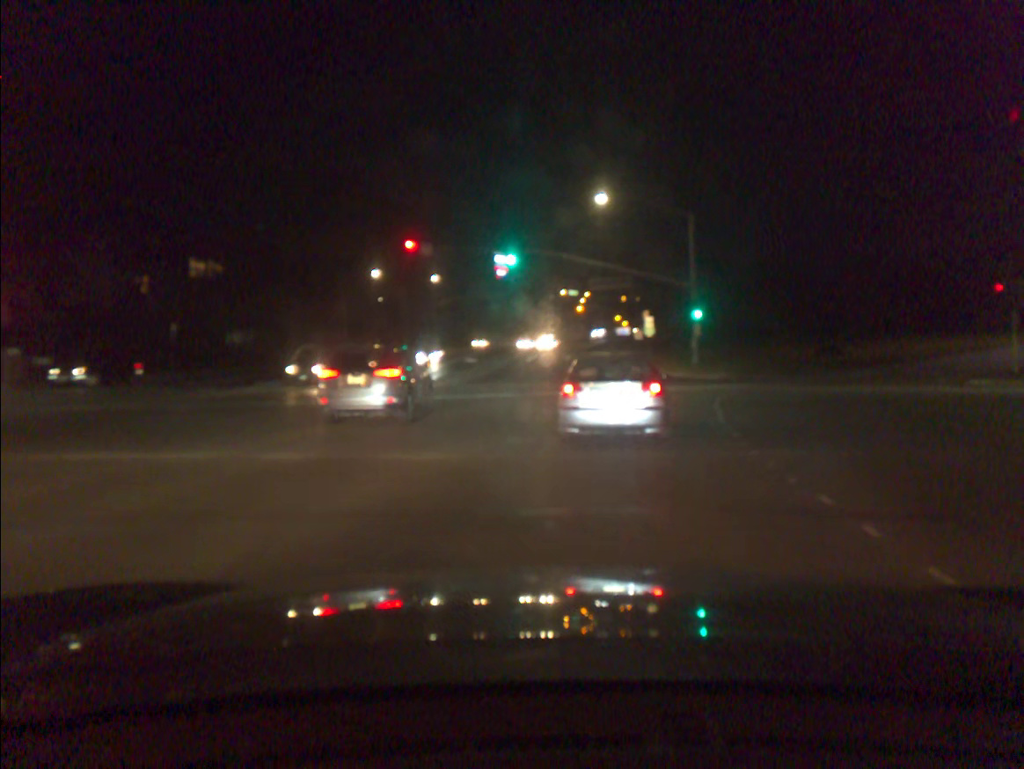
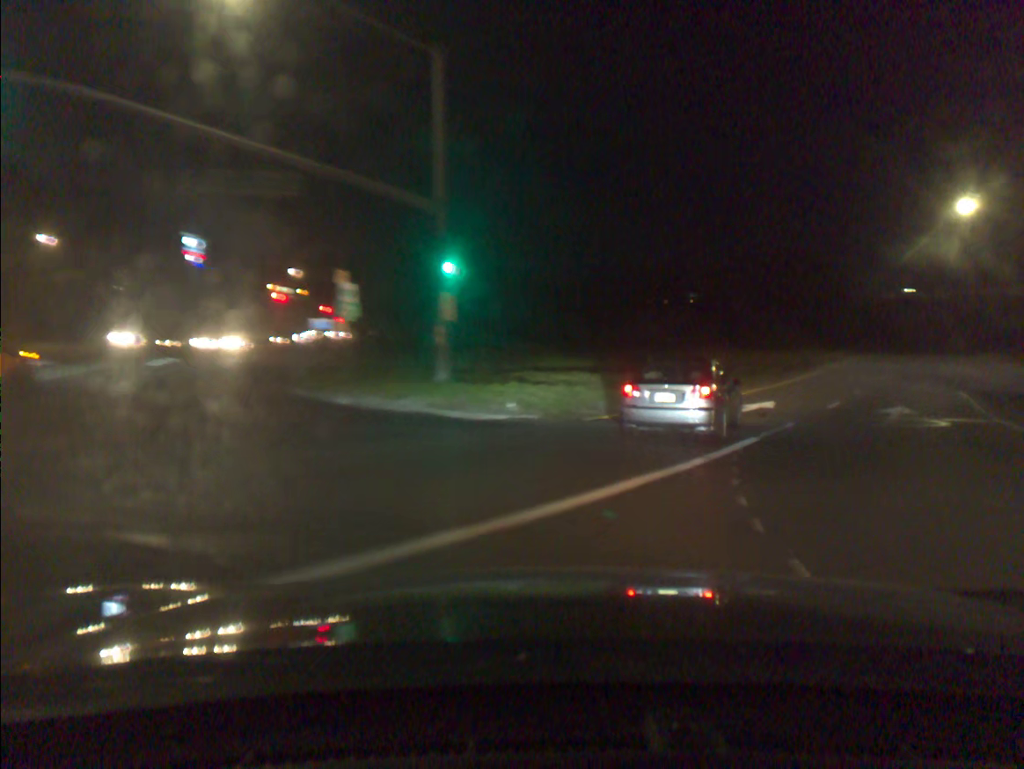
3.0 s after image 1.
(+4.1, +25.6) m; +20°
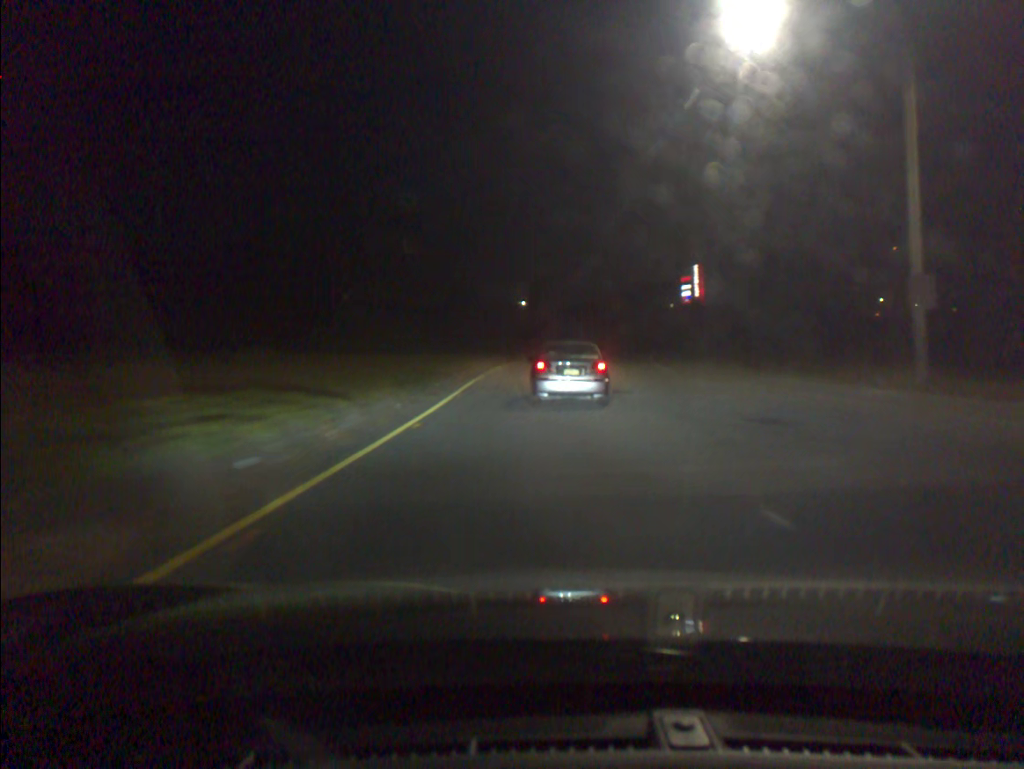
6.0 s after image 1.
(+10.3, +32.1) m; +25°
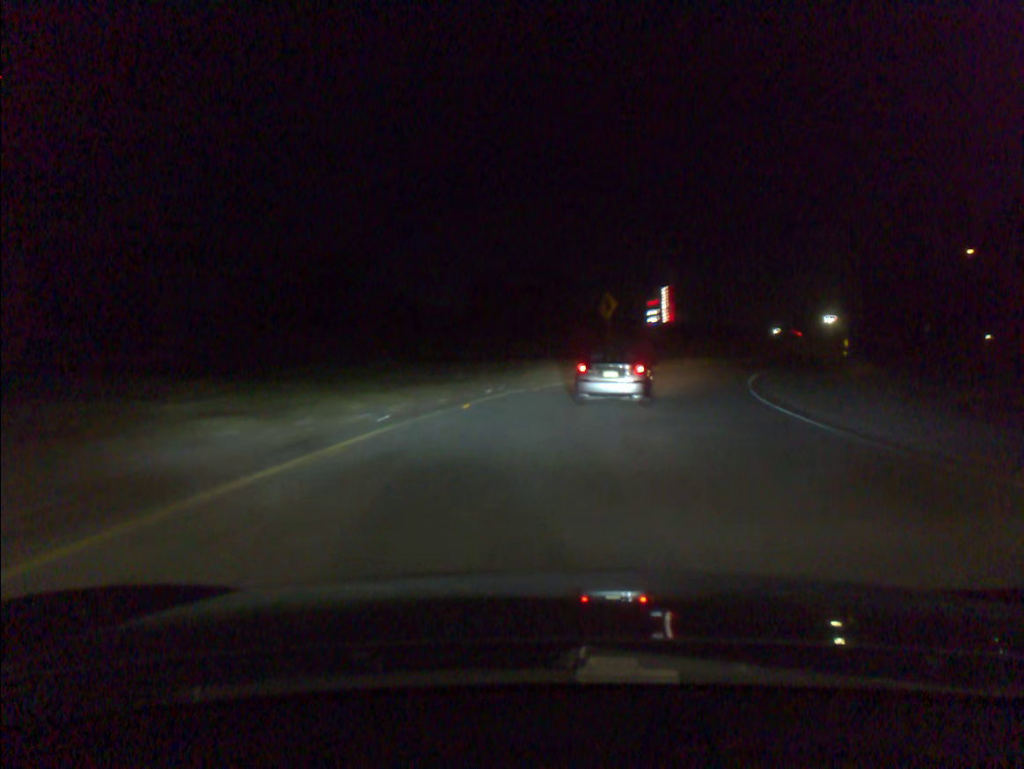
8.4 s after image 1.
(+0.7, +32.5) m; +4°
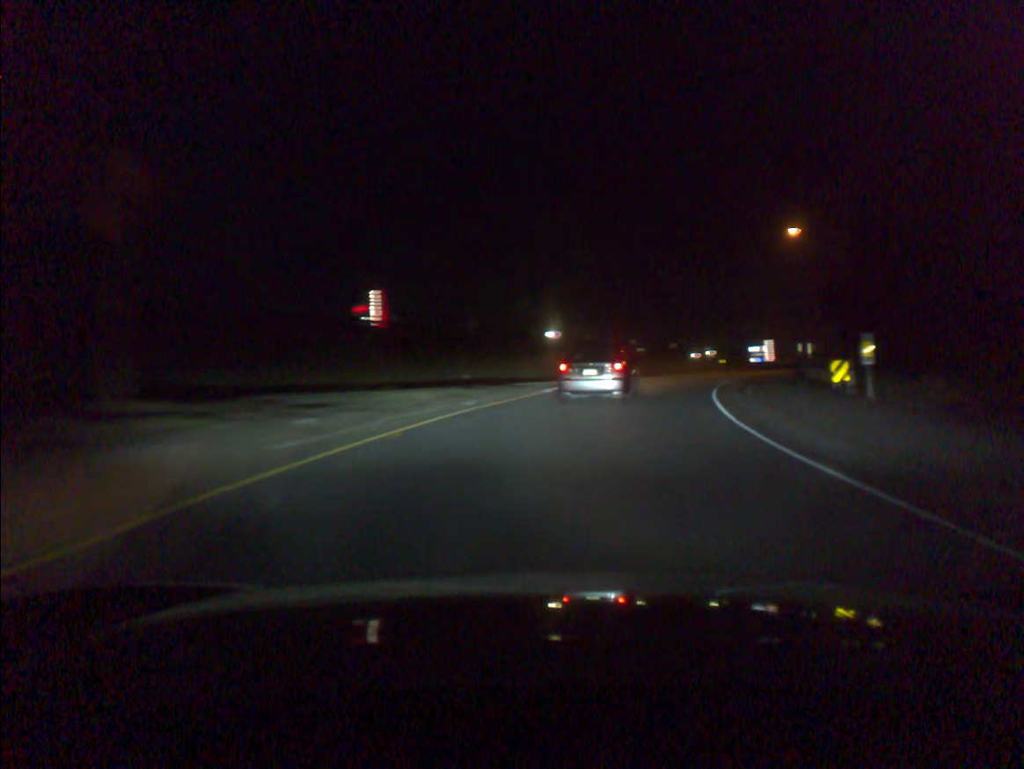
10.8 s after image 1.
(+5.6, +33.3) m; +21°
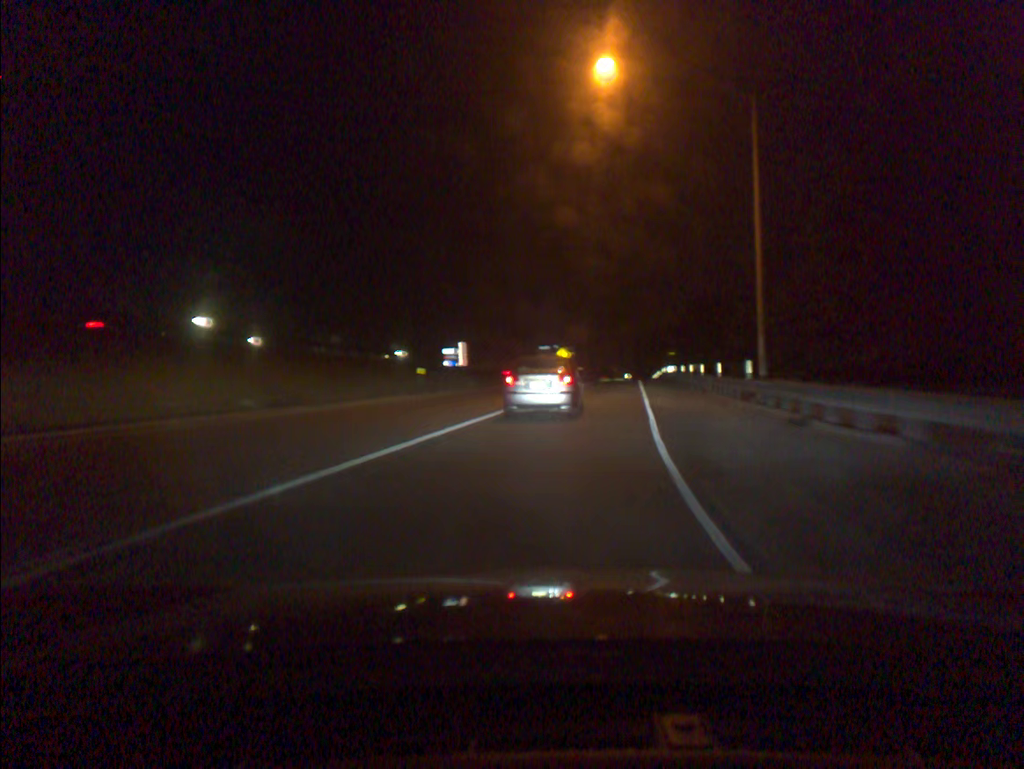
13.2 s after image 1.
(+7.2, +35.6) m; +21°
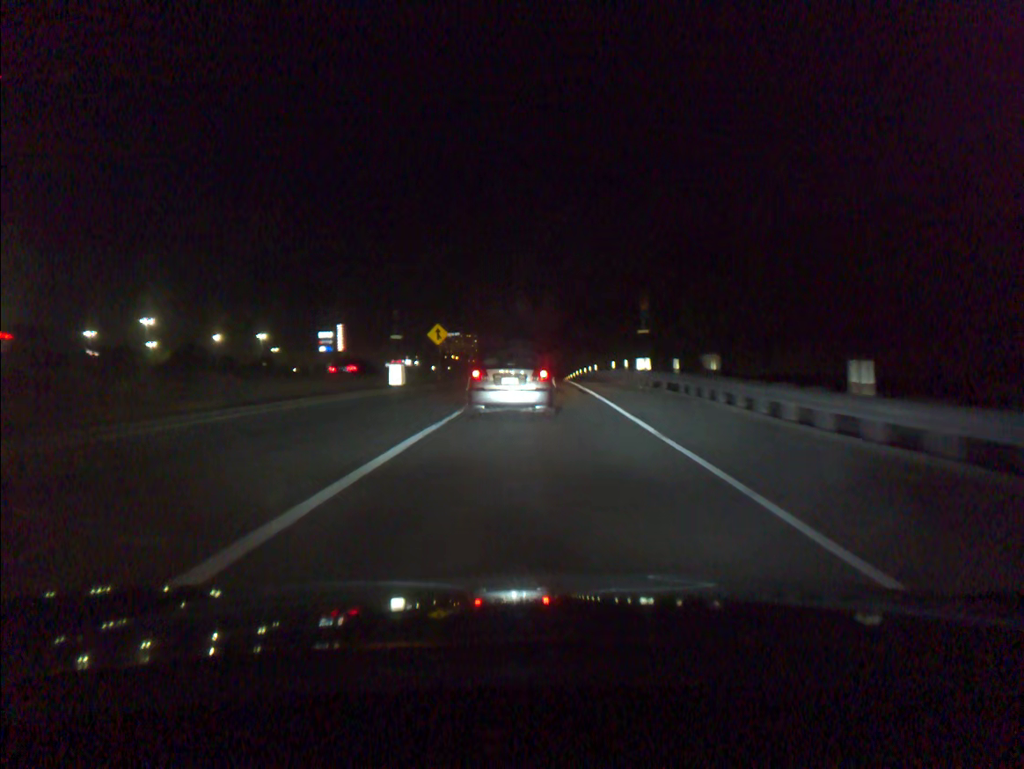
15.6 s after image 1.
(+3.8, +40.6) m; +8°
